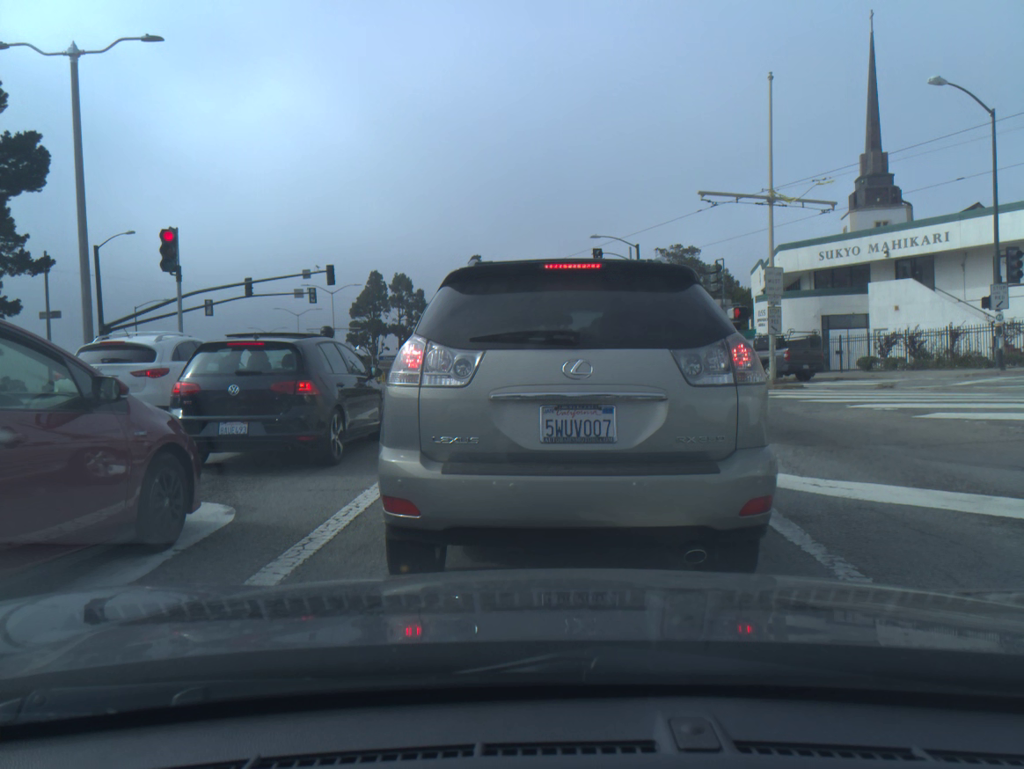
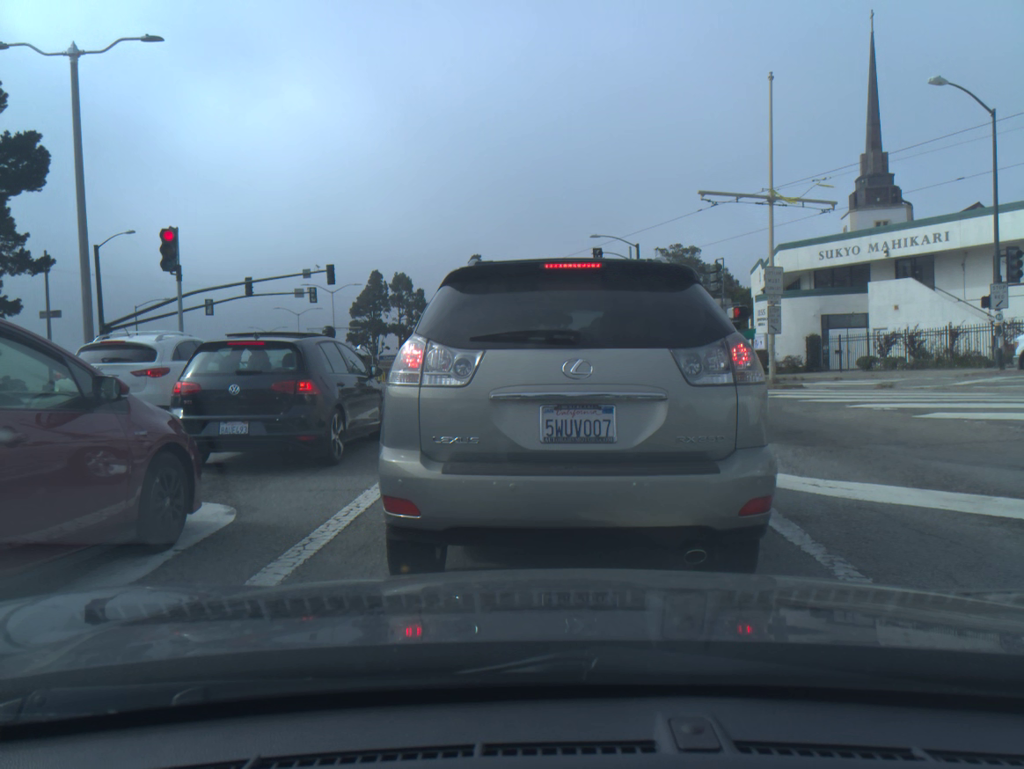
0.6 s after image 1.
(0.0, 0.0) m; 0°
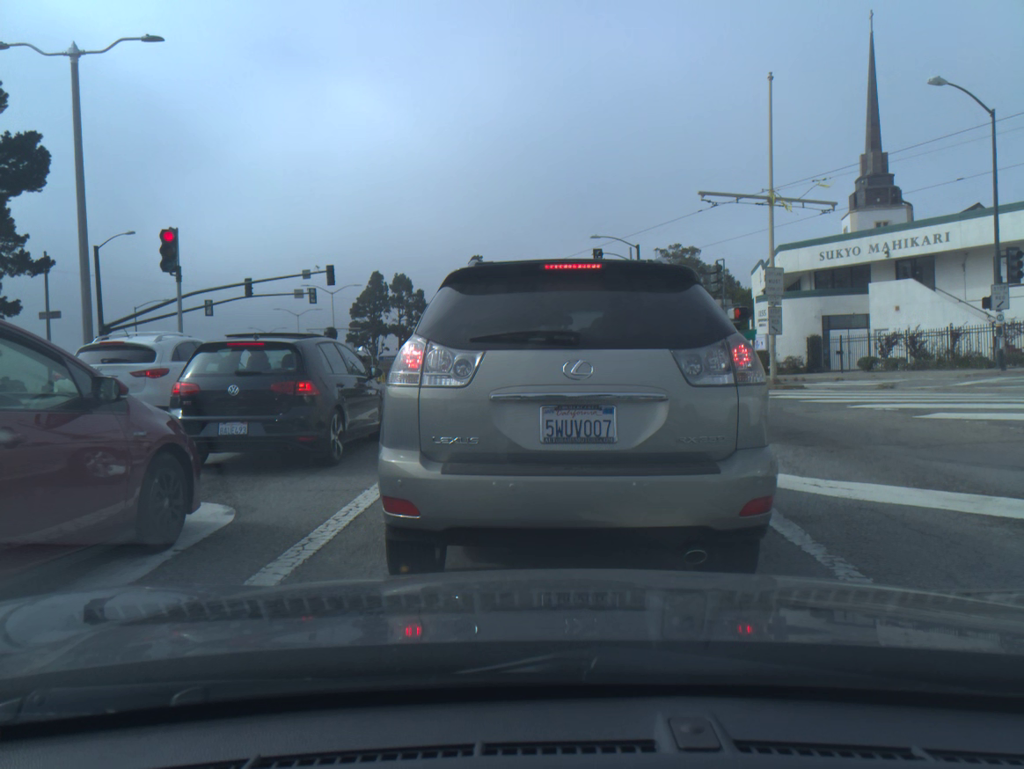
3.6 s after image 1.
(0.0, 0.0) m; 0°
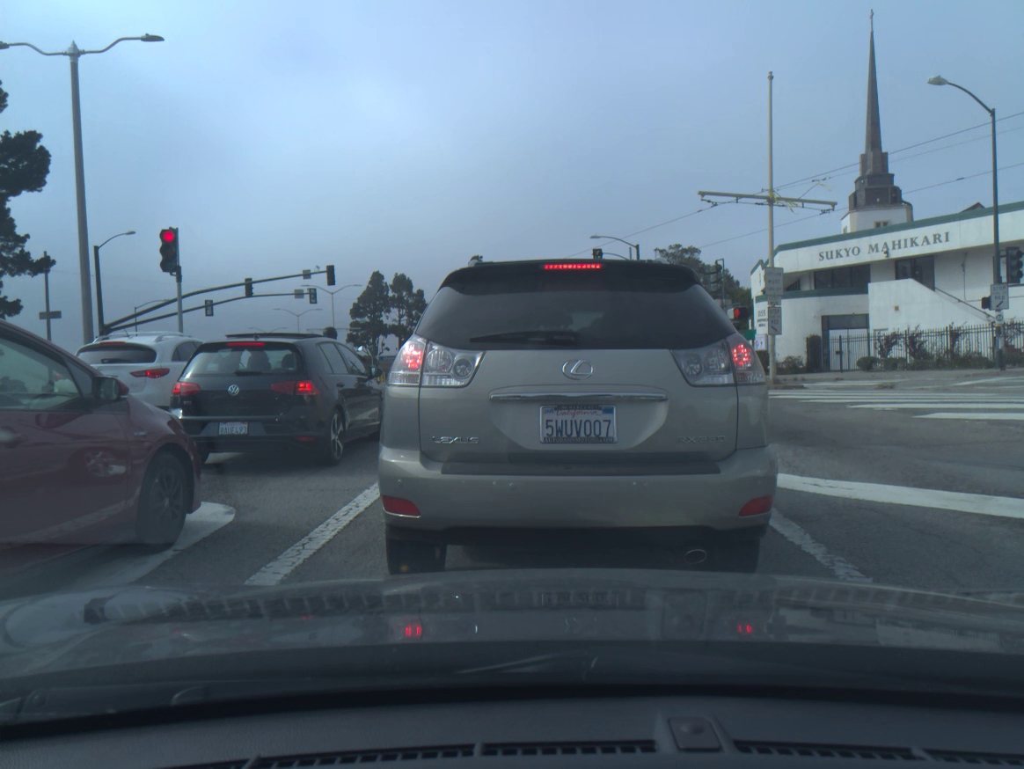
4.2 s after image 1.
(0.0, 0.0) m; 0°
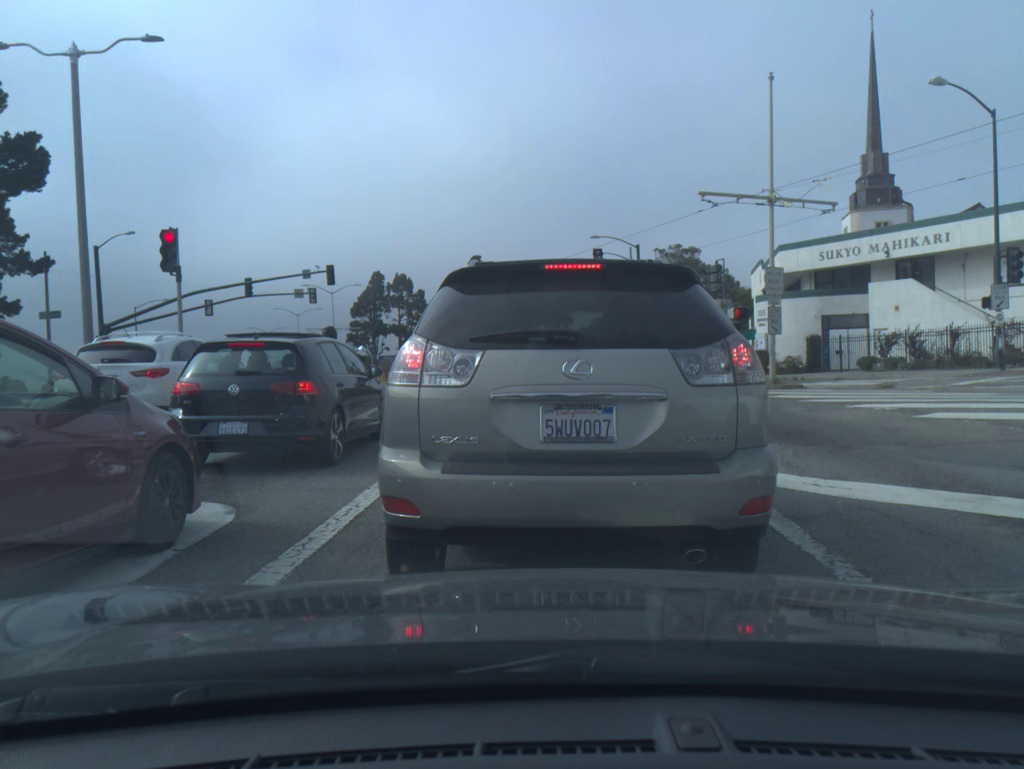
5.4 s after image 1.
(0.0, 0.0) m; 0°
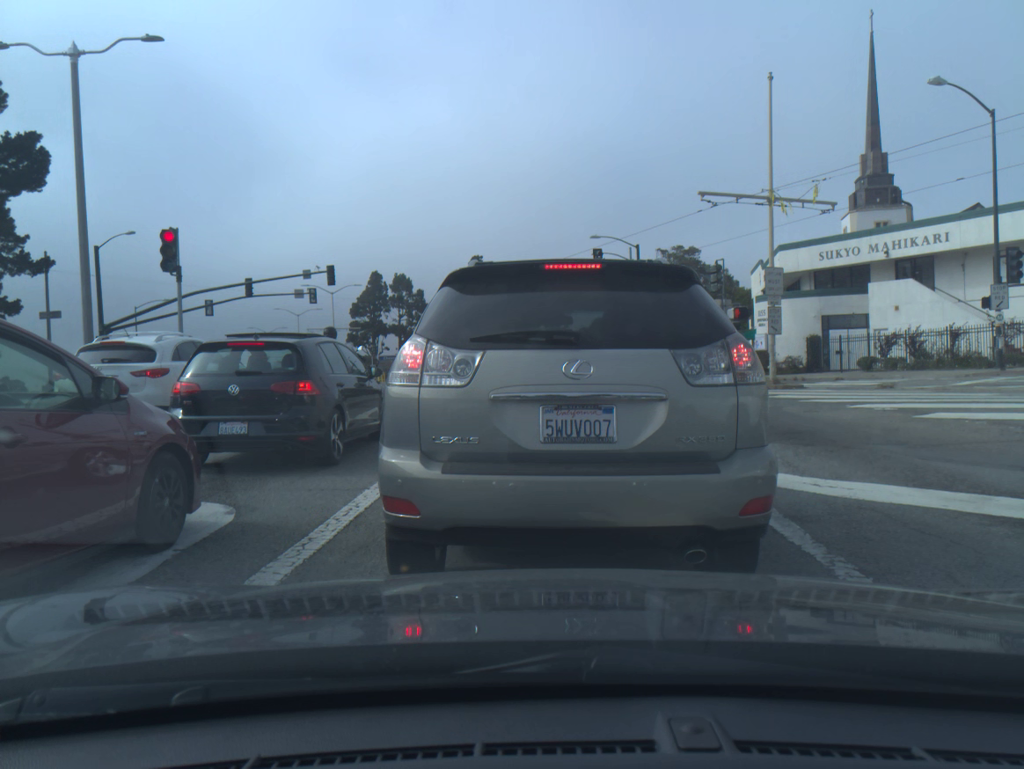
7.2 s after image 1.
(0.0, 0.0) m; 0°
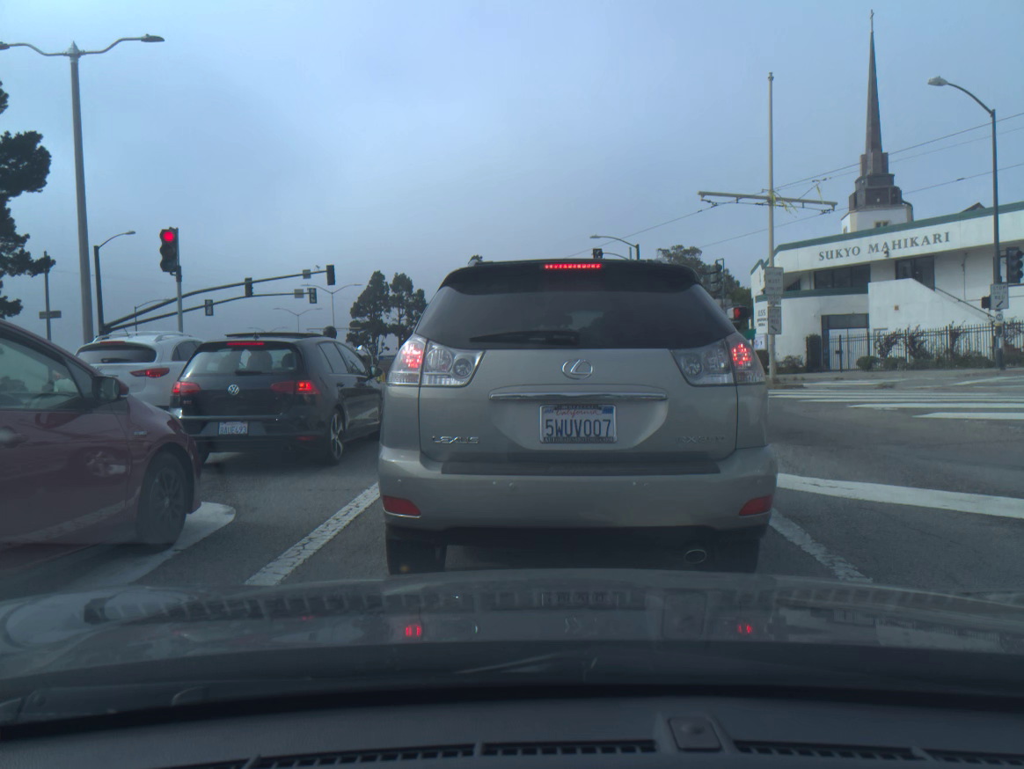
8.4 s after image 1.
(0.0, 0.0) m; 0°
